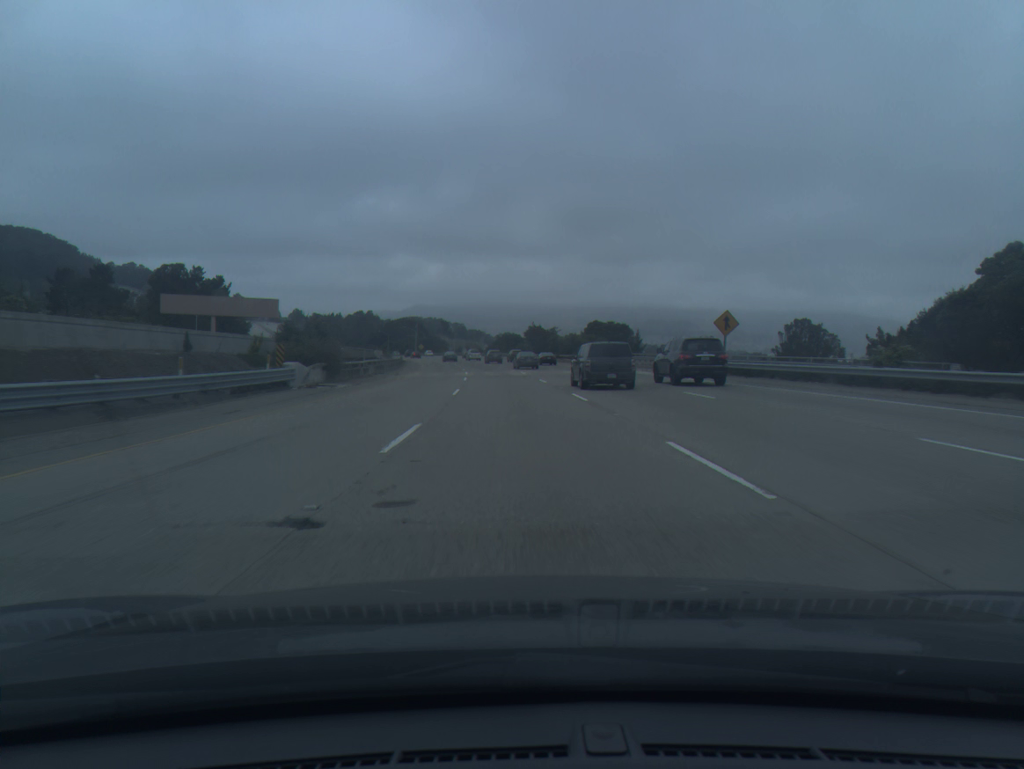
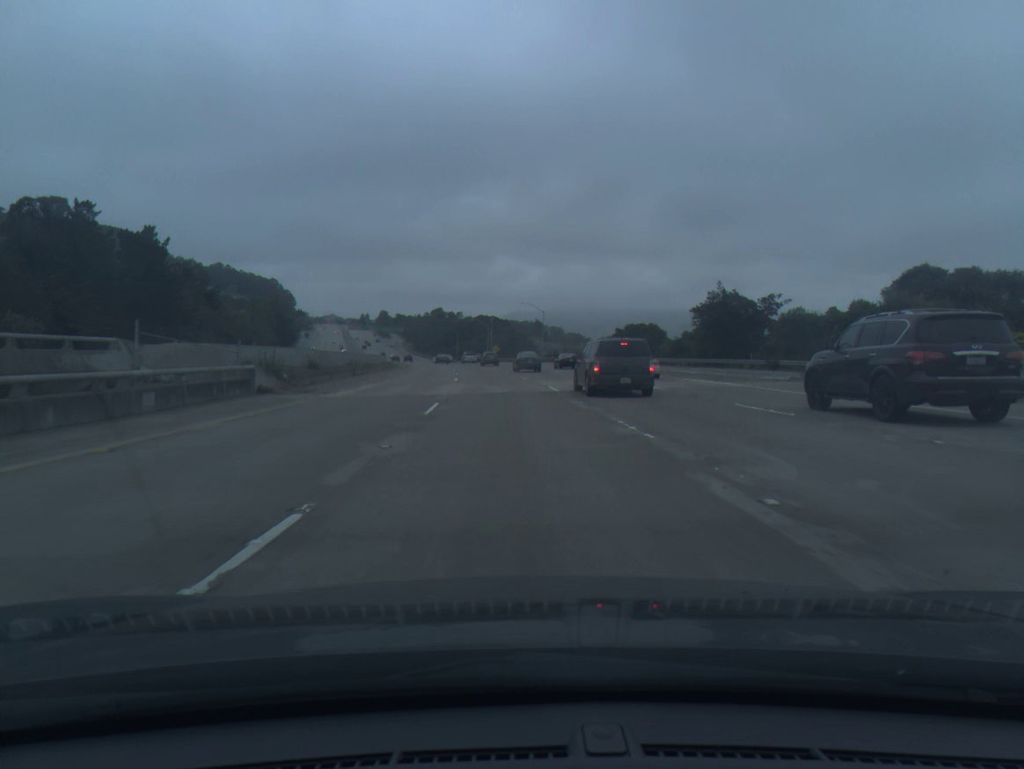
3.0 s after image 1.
(-5.6, +90.5) m; -7°
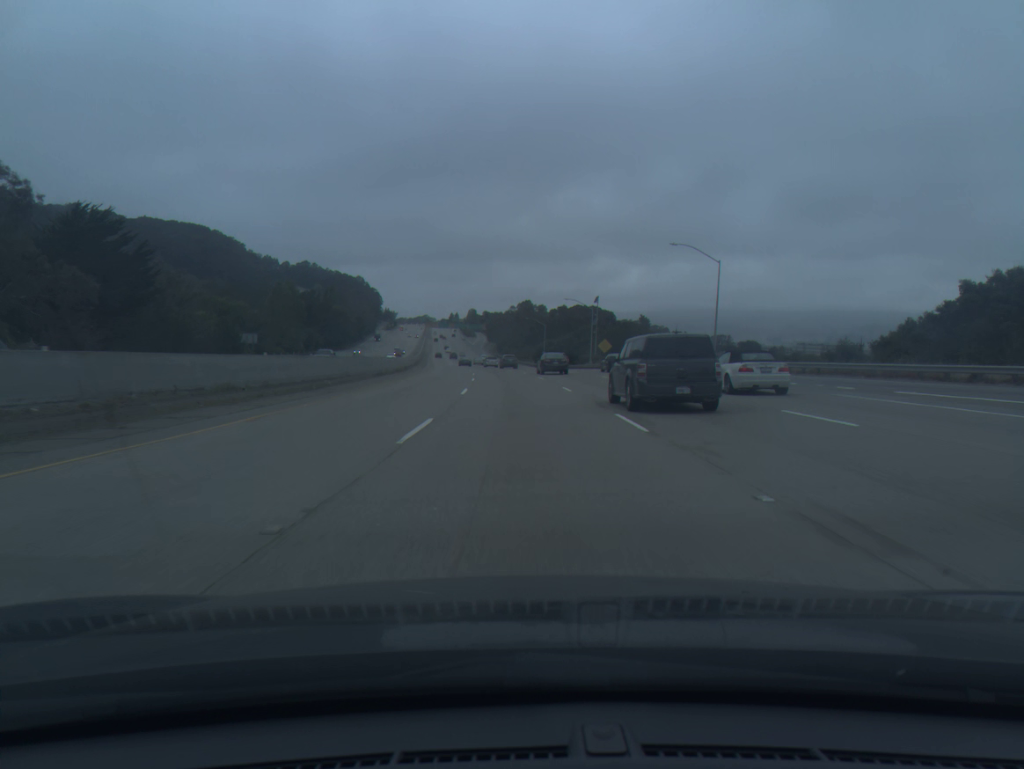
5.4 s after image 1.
(-4.2, +71.8) m; -7°
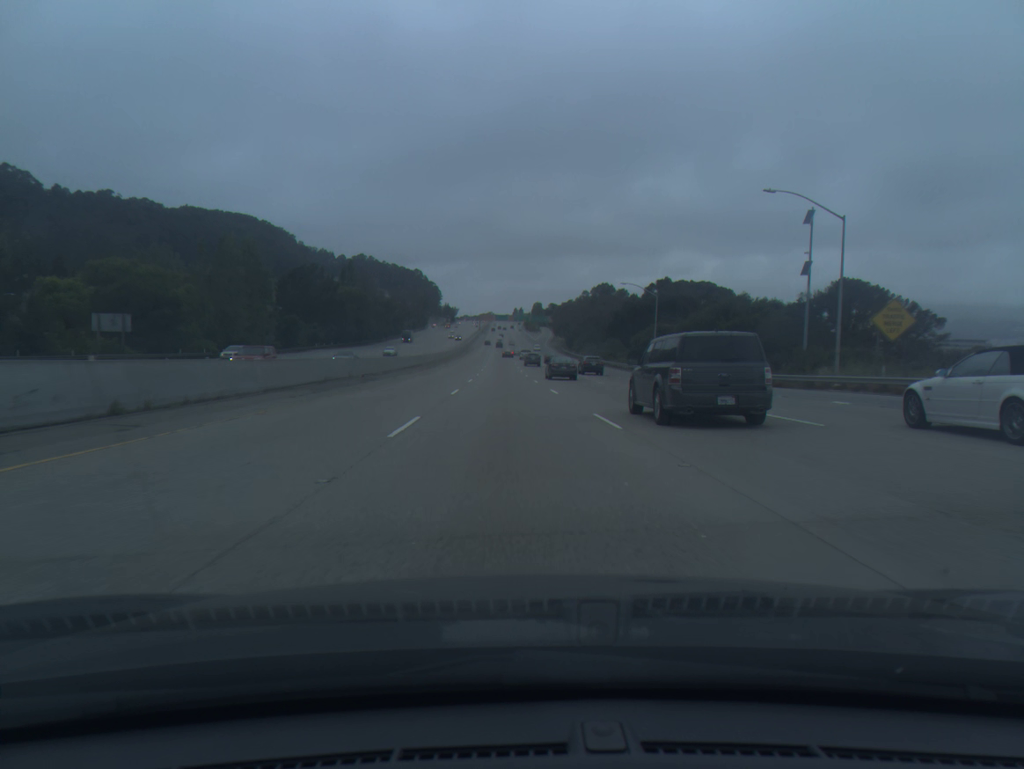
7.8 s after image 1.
(-2.7, +71.8) m; -5°
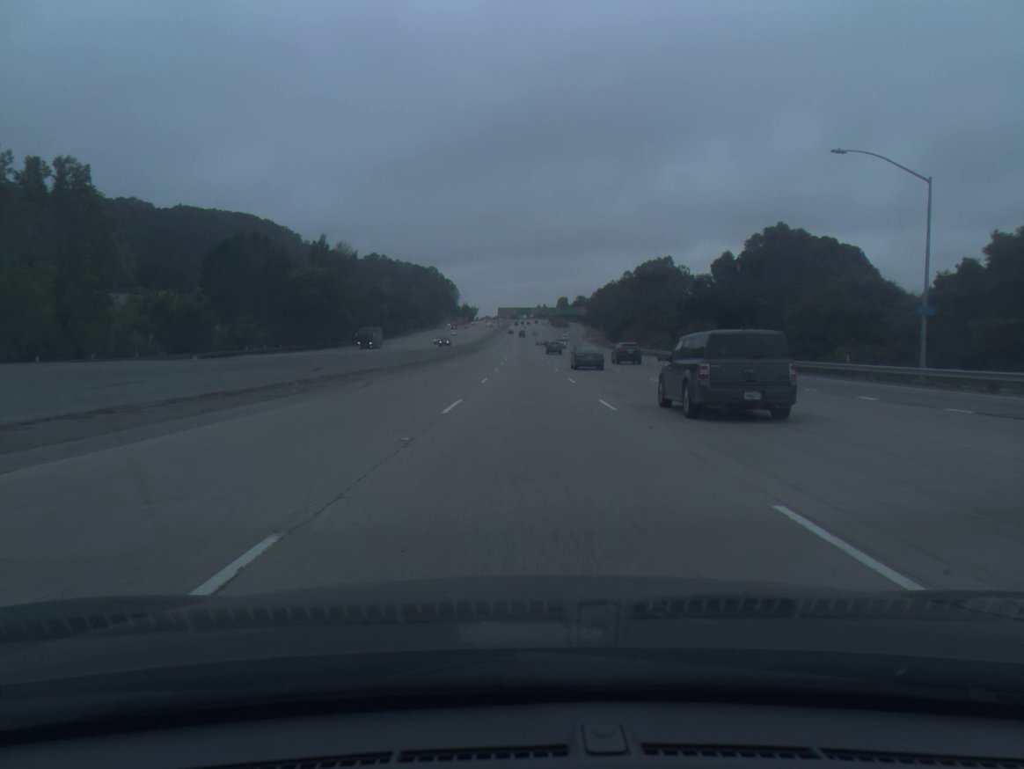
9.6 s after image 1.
(-1.4, +54.6) m; -2°
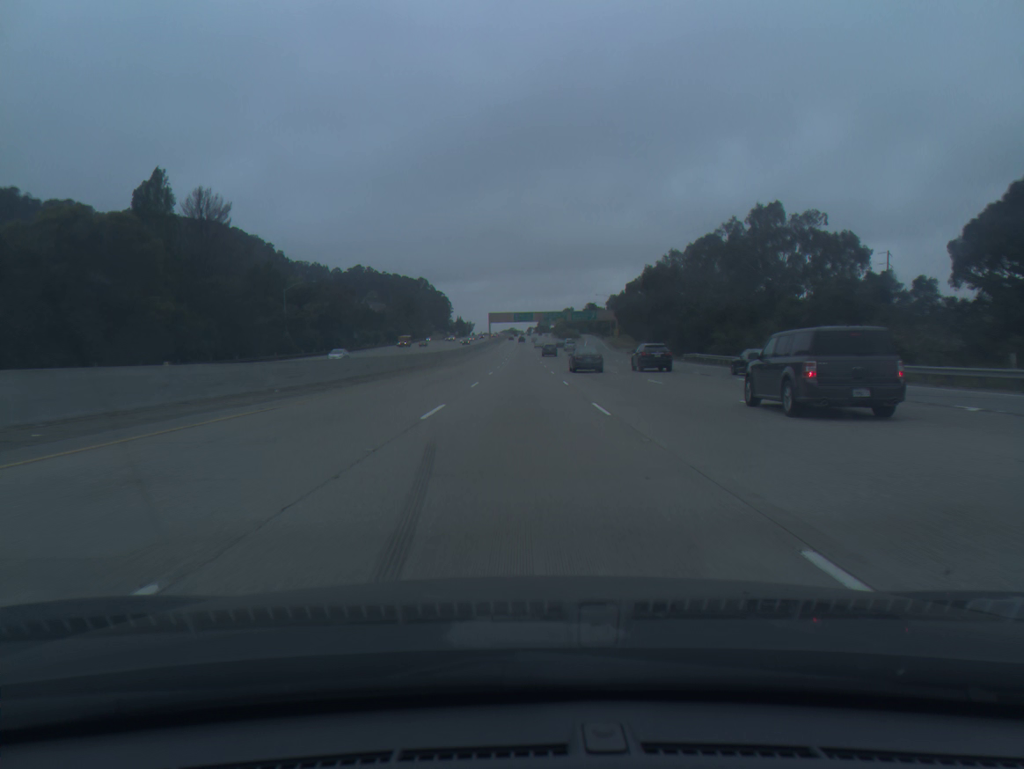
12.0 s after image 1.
(+0.6, +74.2) m; 0°
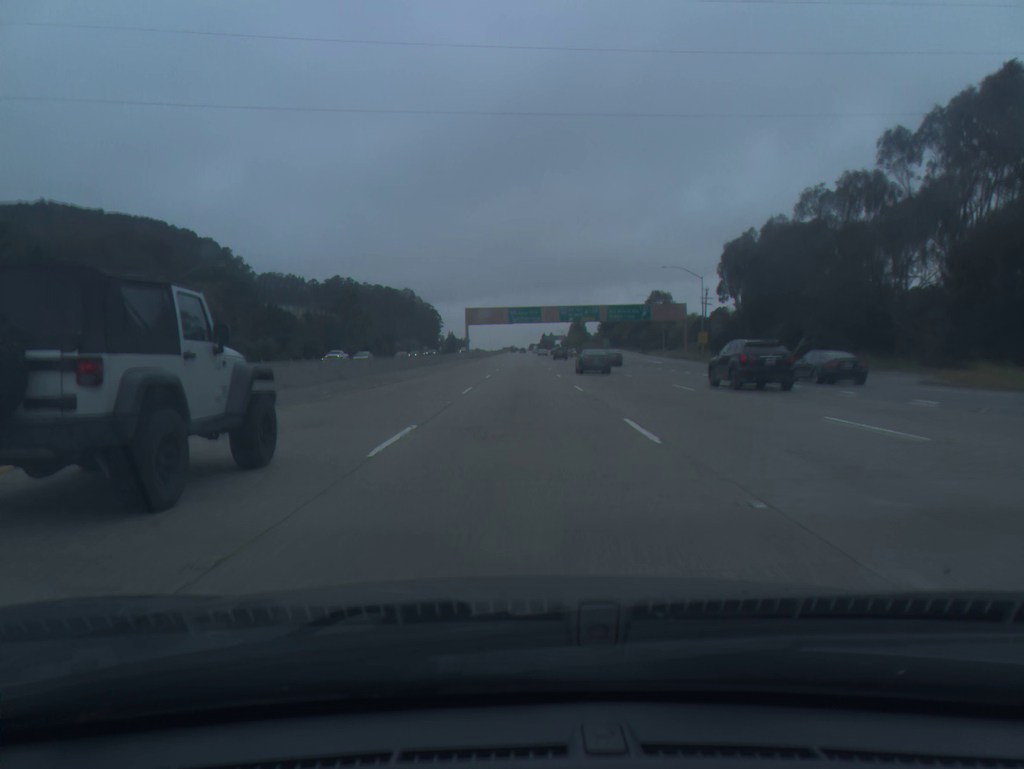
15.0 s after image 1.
(+0.1, +92.7) m; 0°
